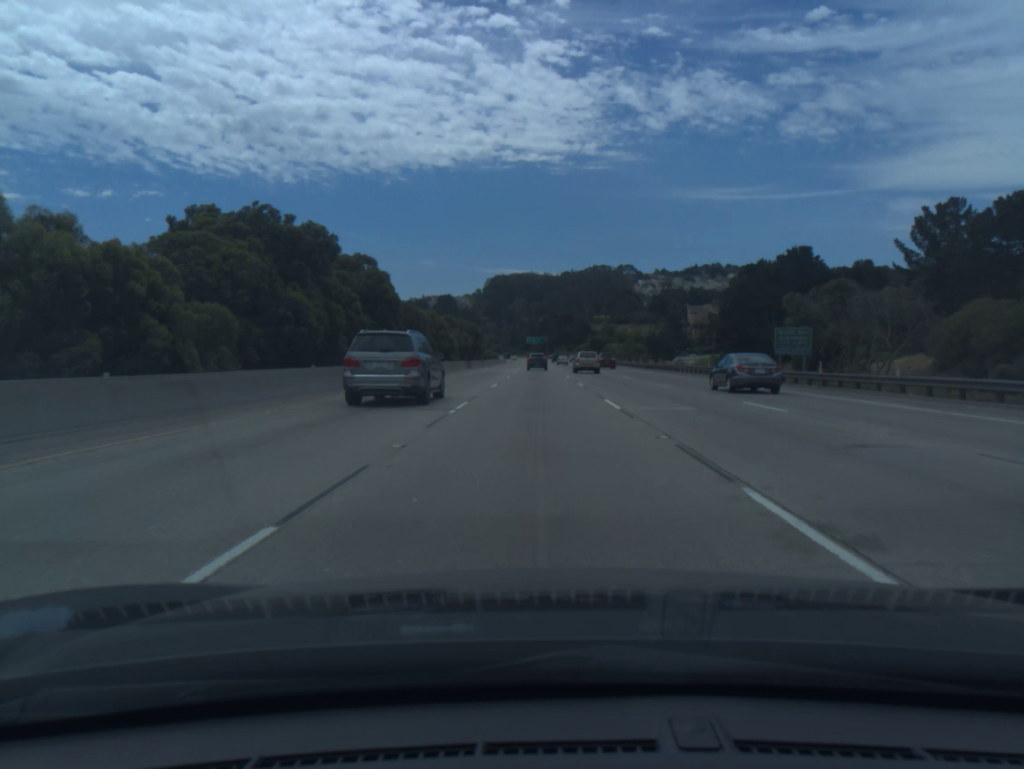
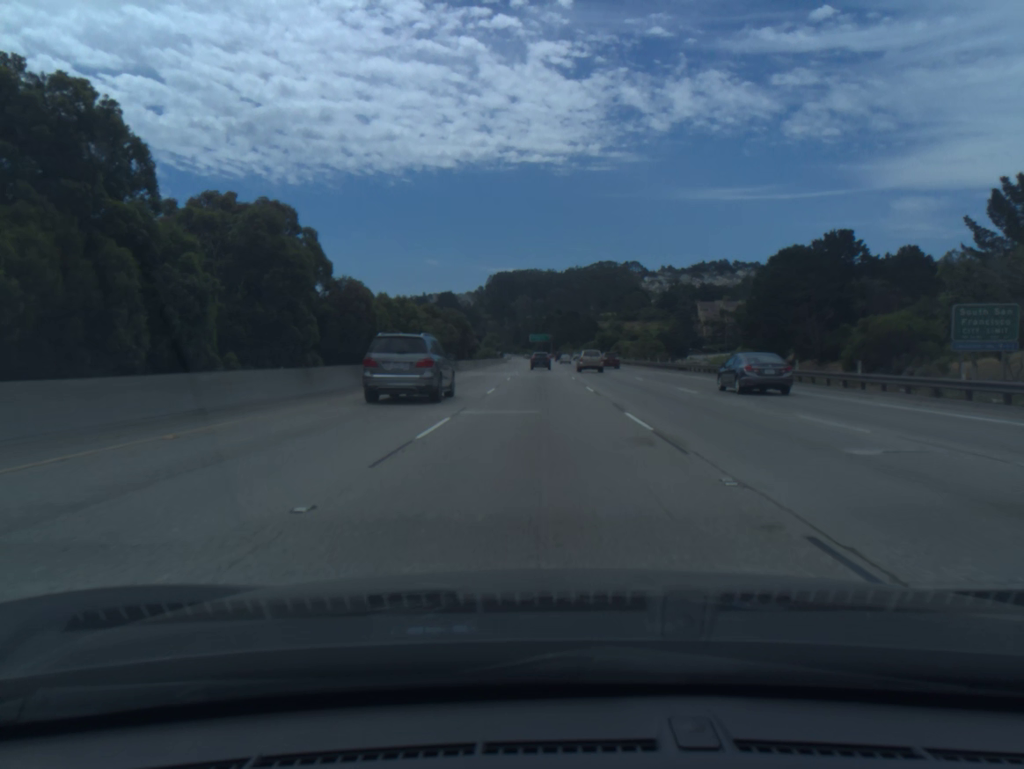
(0.0, +19.2) m; 0°
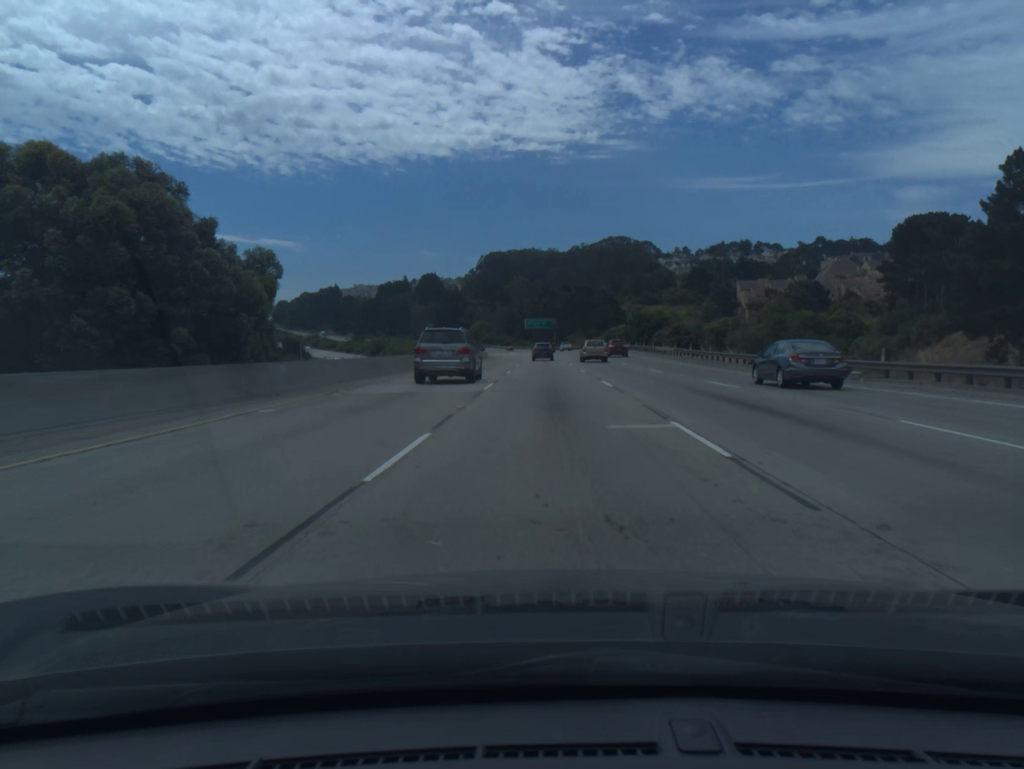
(-0.2, +77.4) m; 0°
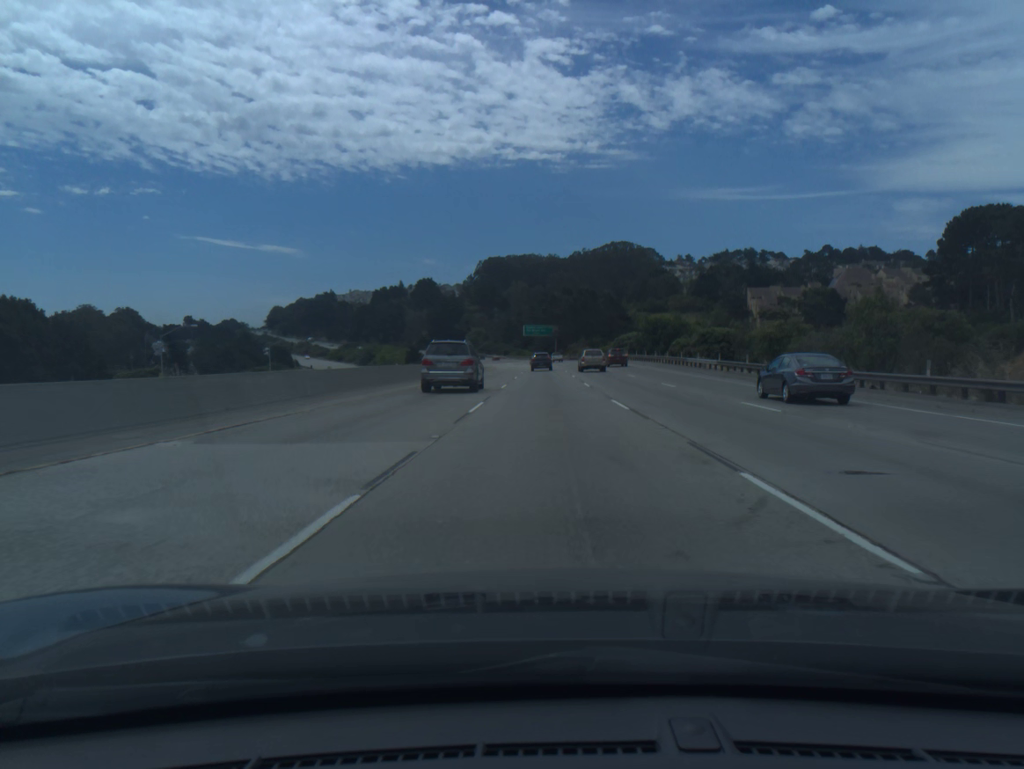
(0.0, +18.8) m; 0°
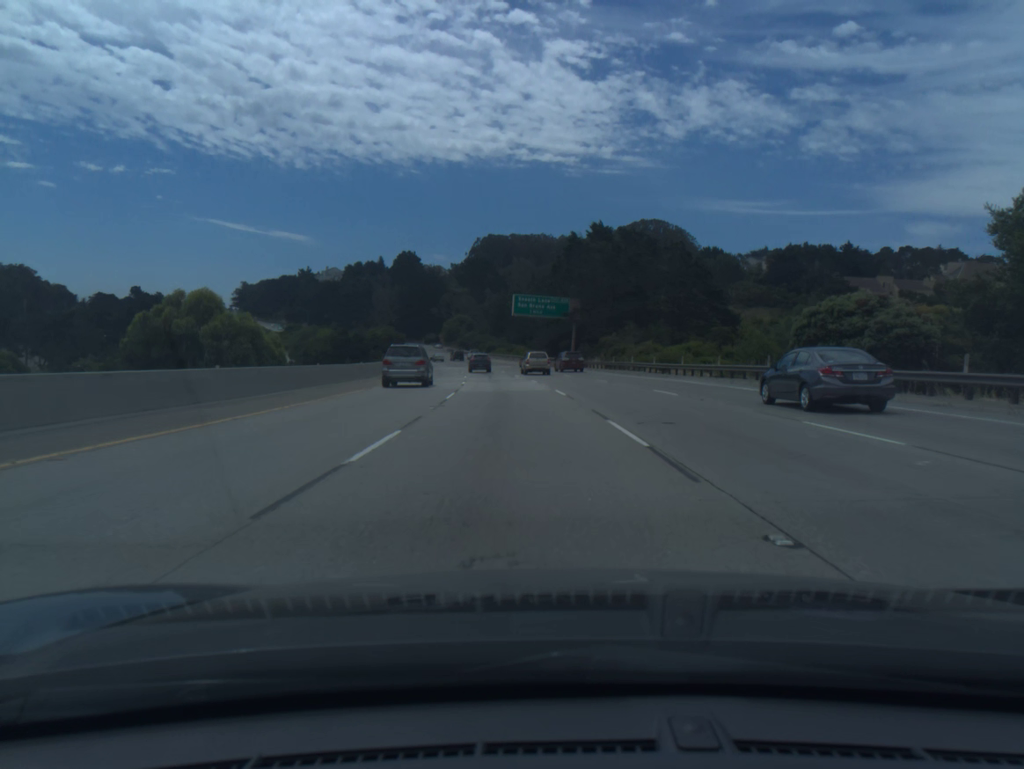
(+0.2, +95.9) m; 0°
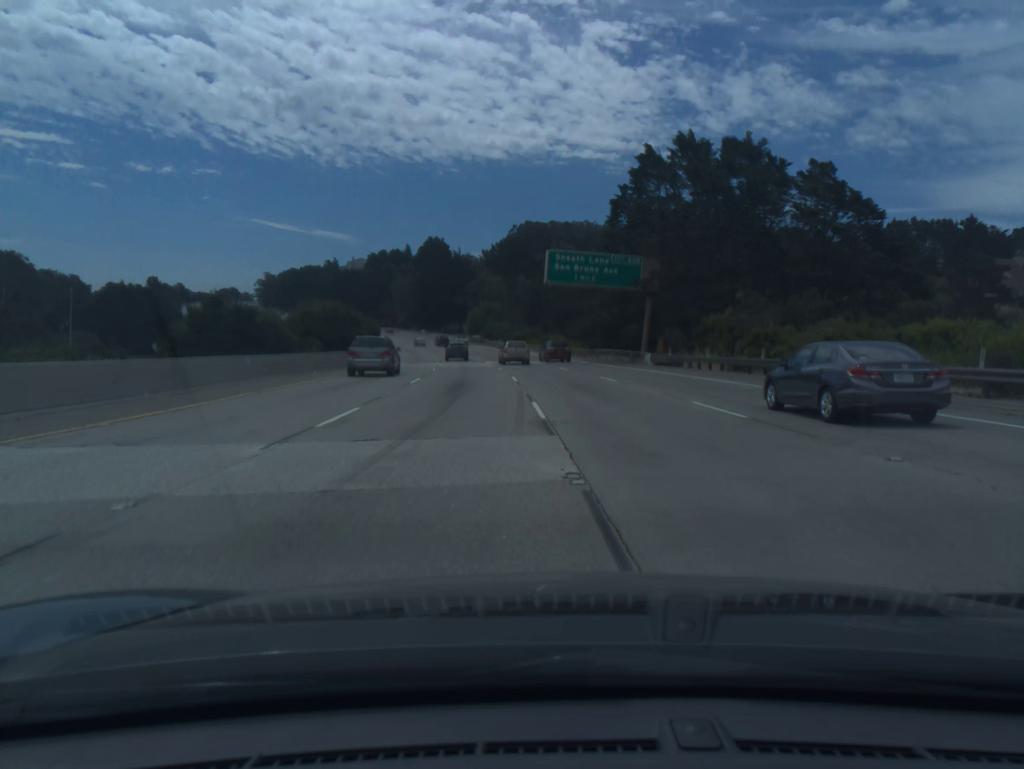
(-0.8, +40.2) m; -3°
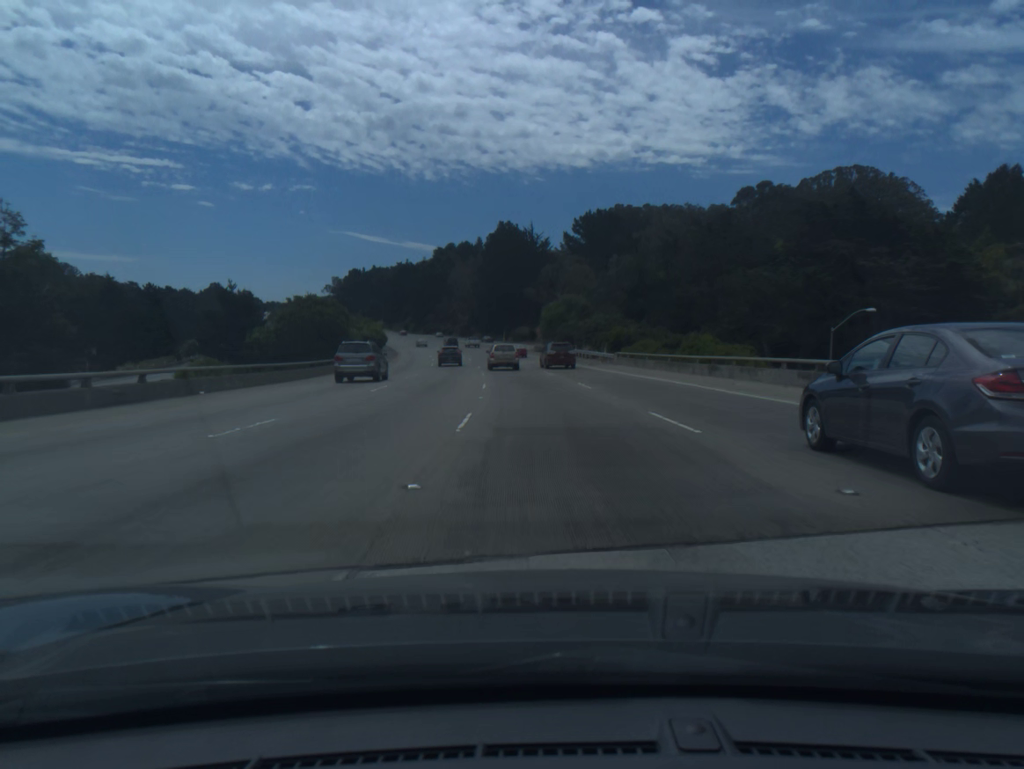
(-3.0, +60.1) m; -6°
